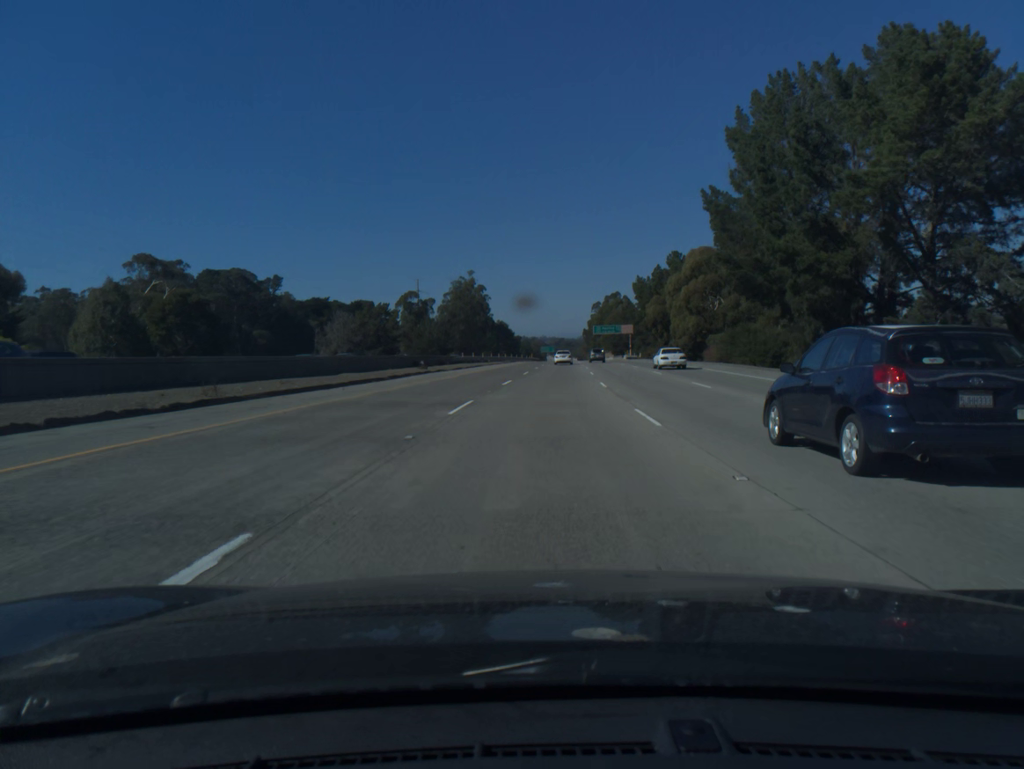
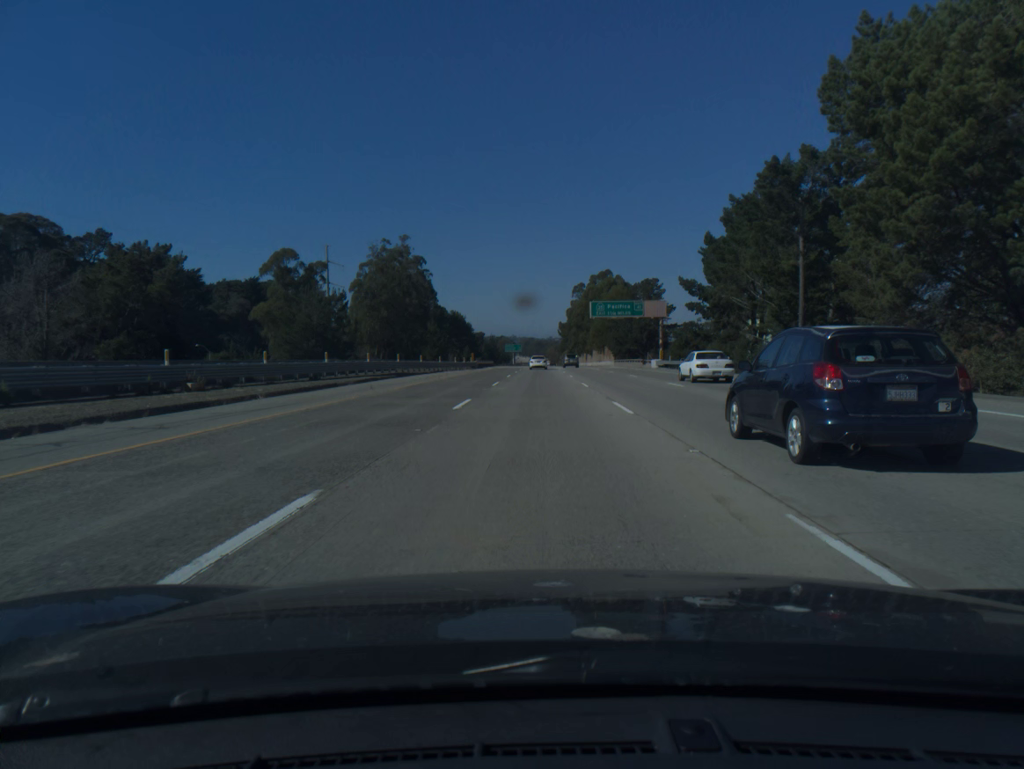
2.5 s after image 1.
(+2.6, +85.5) m; +2°
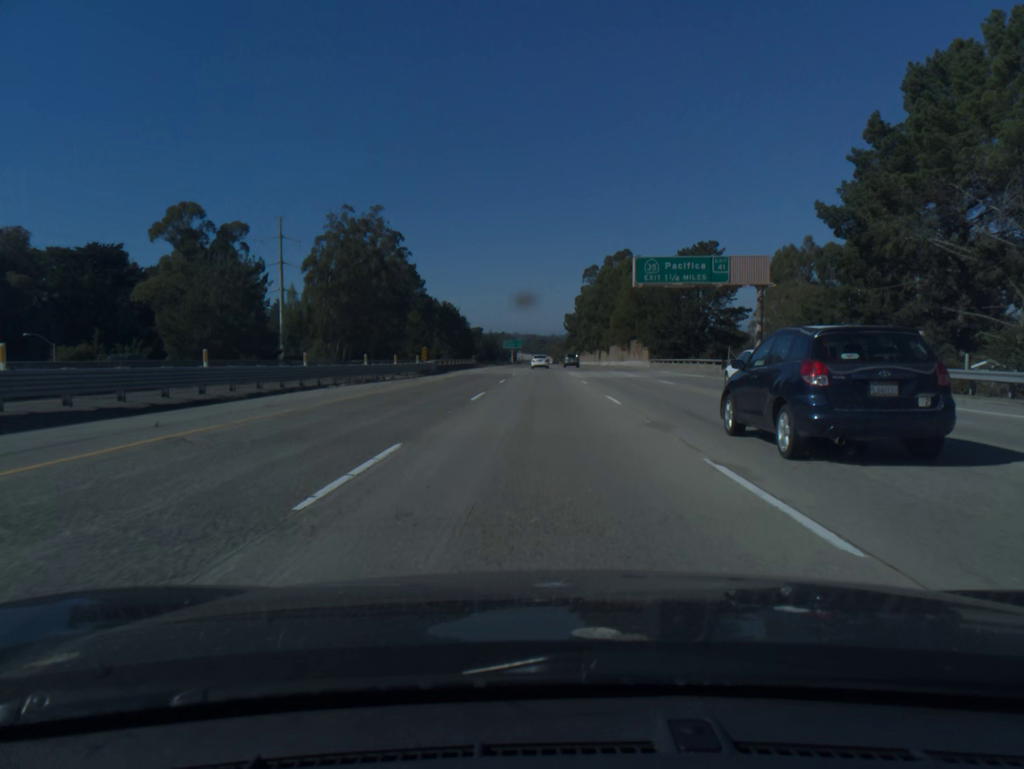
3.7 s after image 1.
(-0.1, +40.5) m; 0°
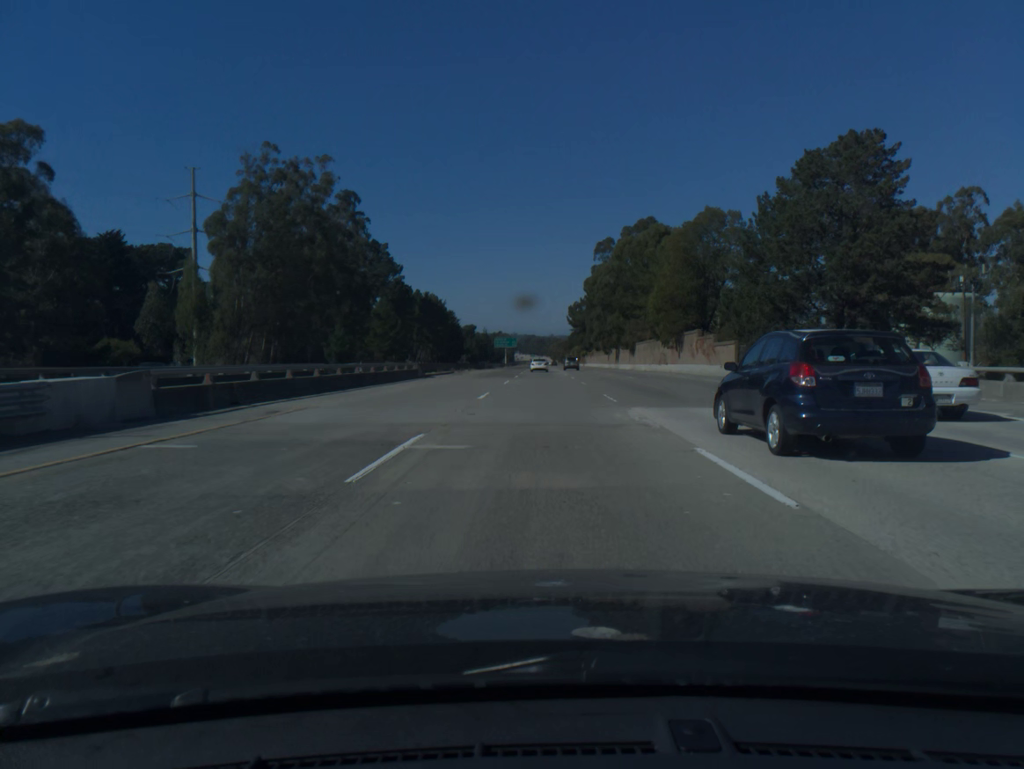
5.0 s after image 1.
(0.0, +42.5) m; 0°
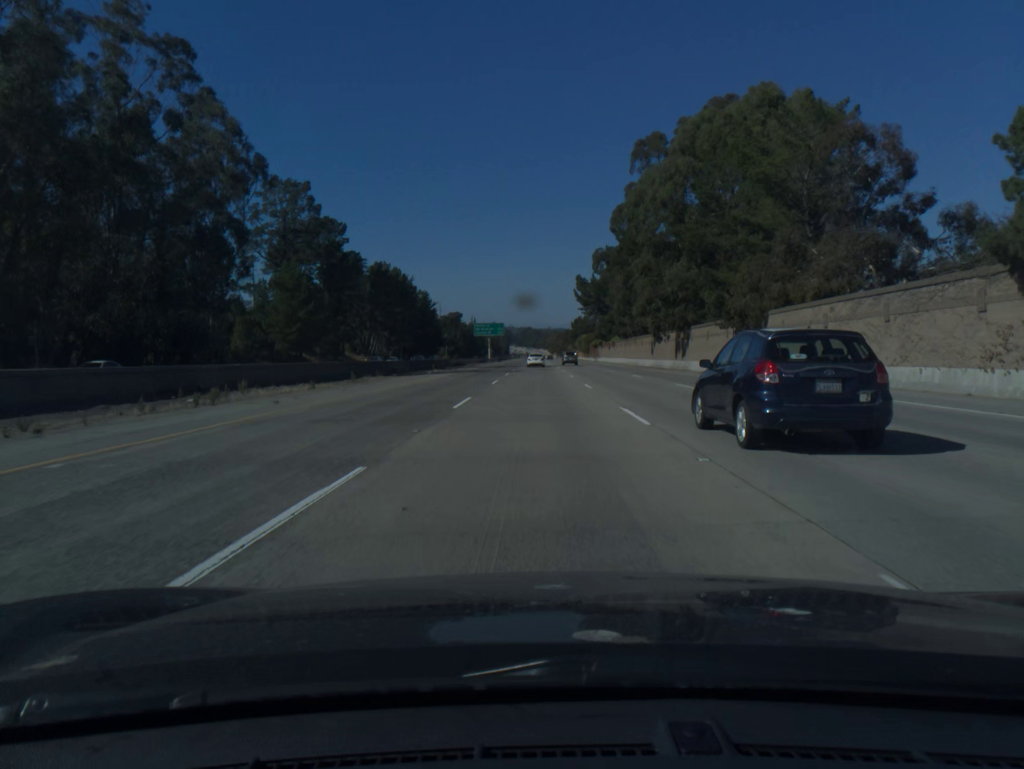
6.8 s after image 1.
(+0.2, +63.3) m; 0°
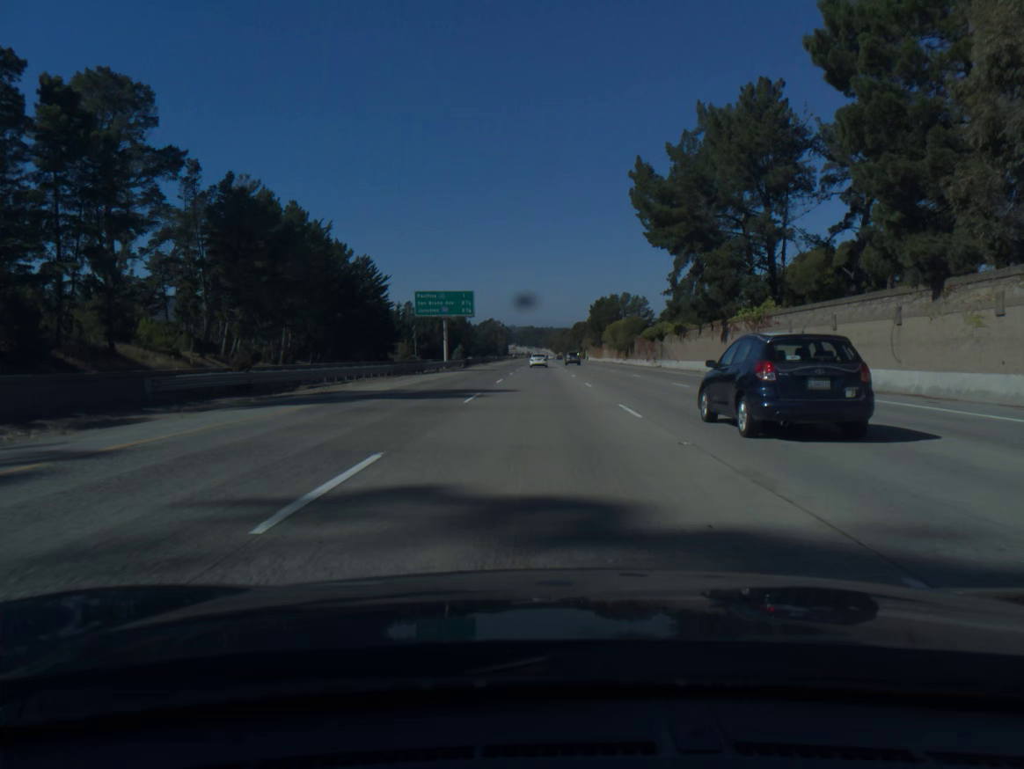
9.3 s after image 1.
(-0.4, +85.9) m; 0°
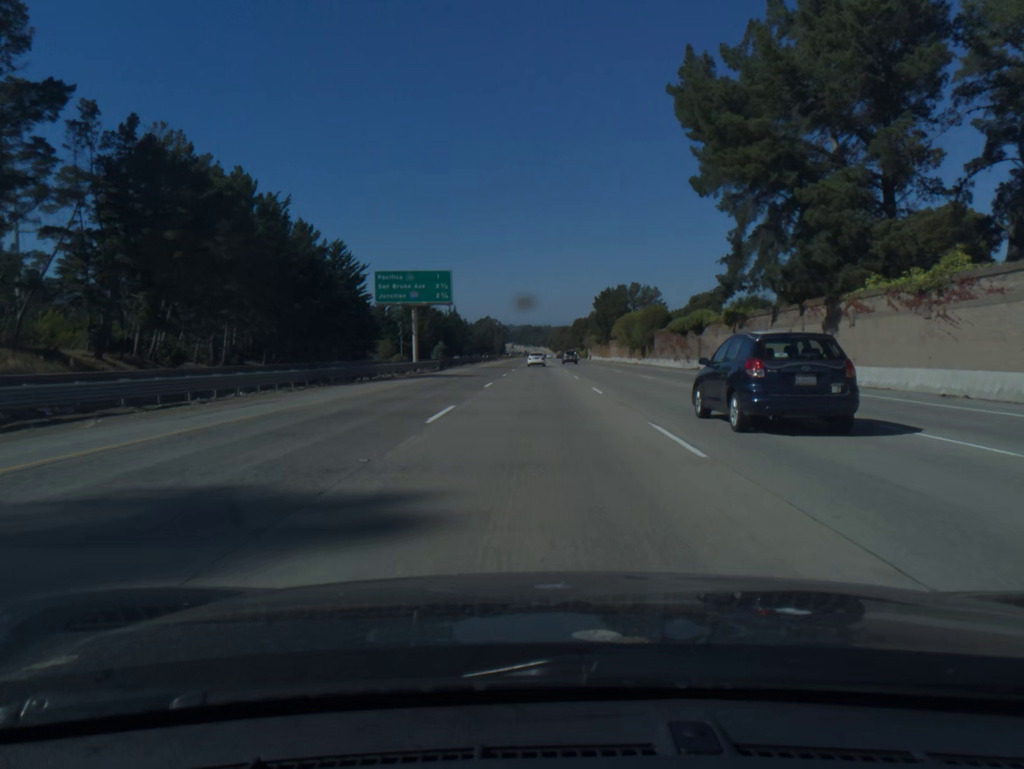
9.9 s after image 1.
(0.0, +20.6) m; 0°
